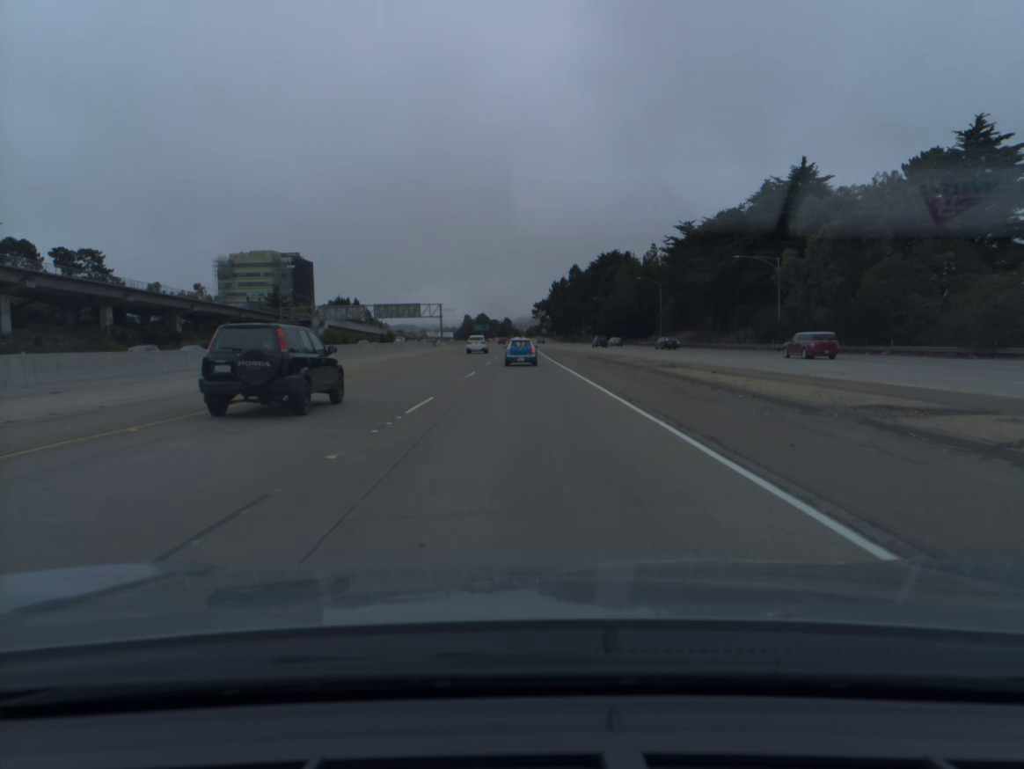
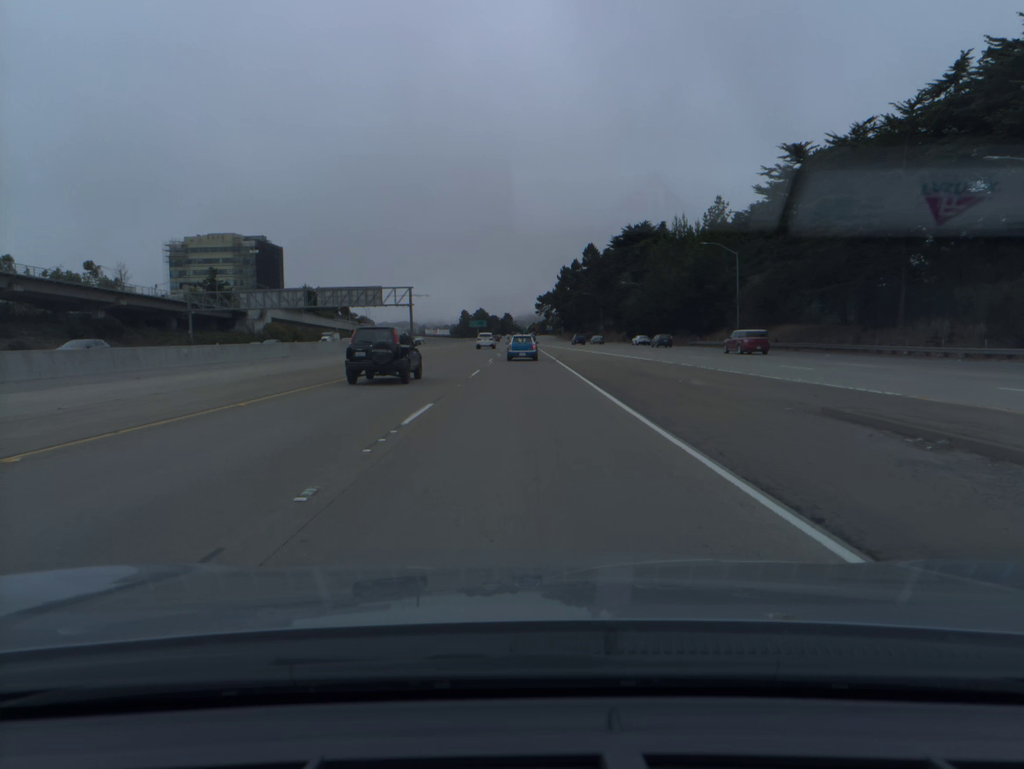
(-0.1, +46.3) m; 0°
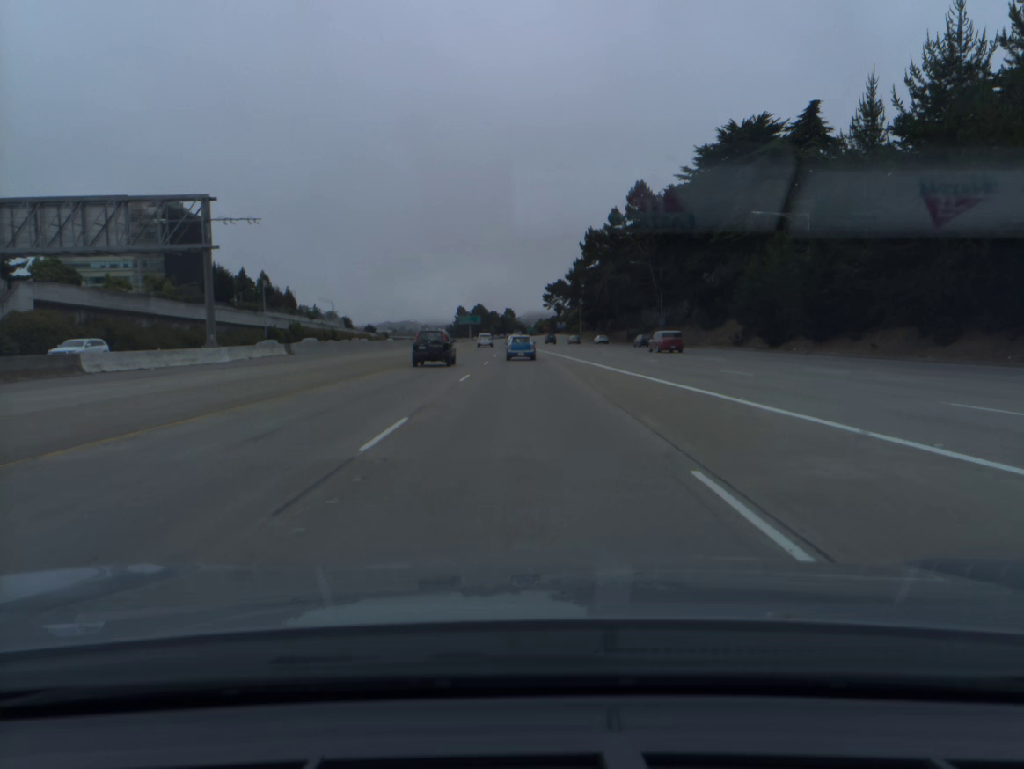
(0.0, +77.9) m; 0°
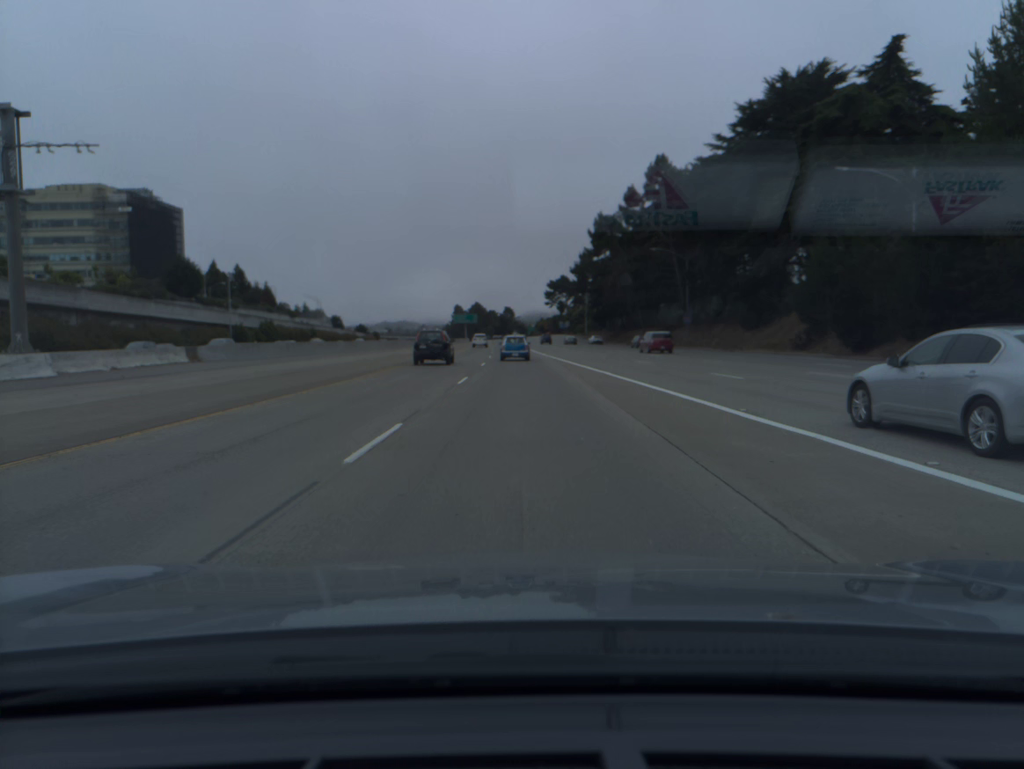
(0.0, +15.5) m; 0°
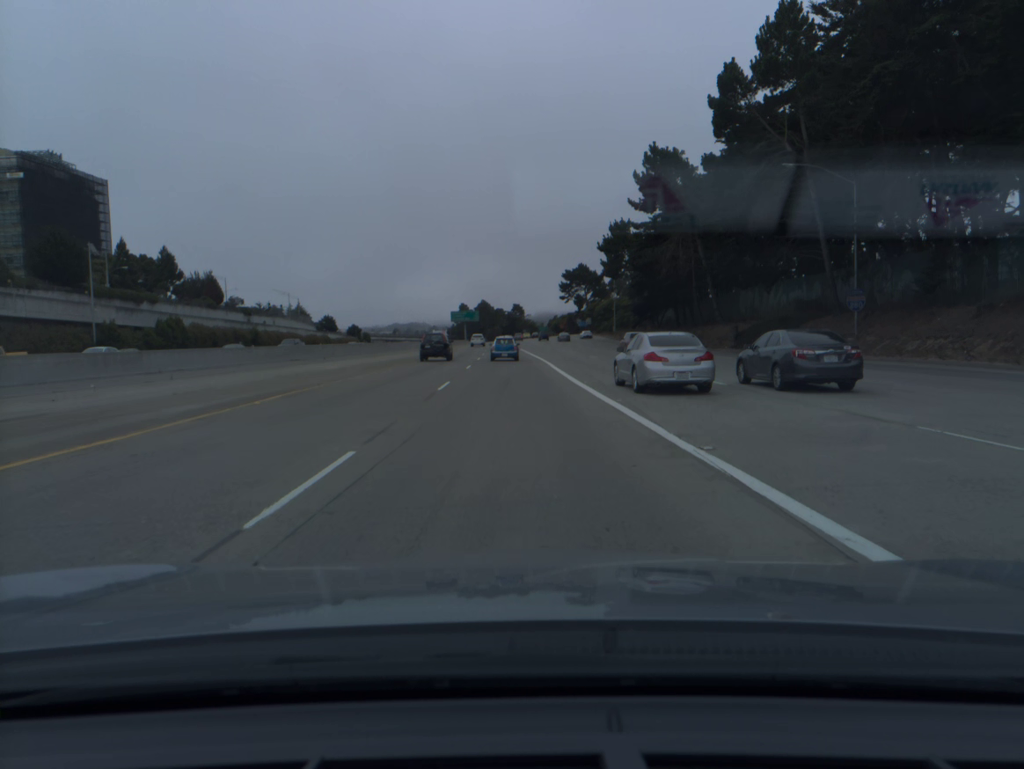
(0.0, +46.5) m; -1°
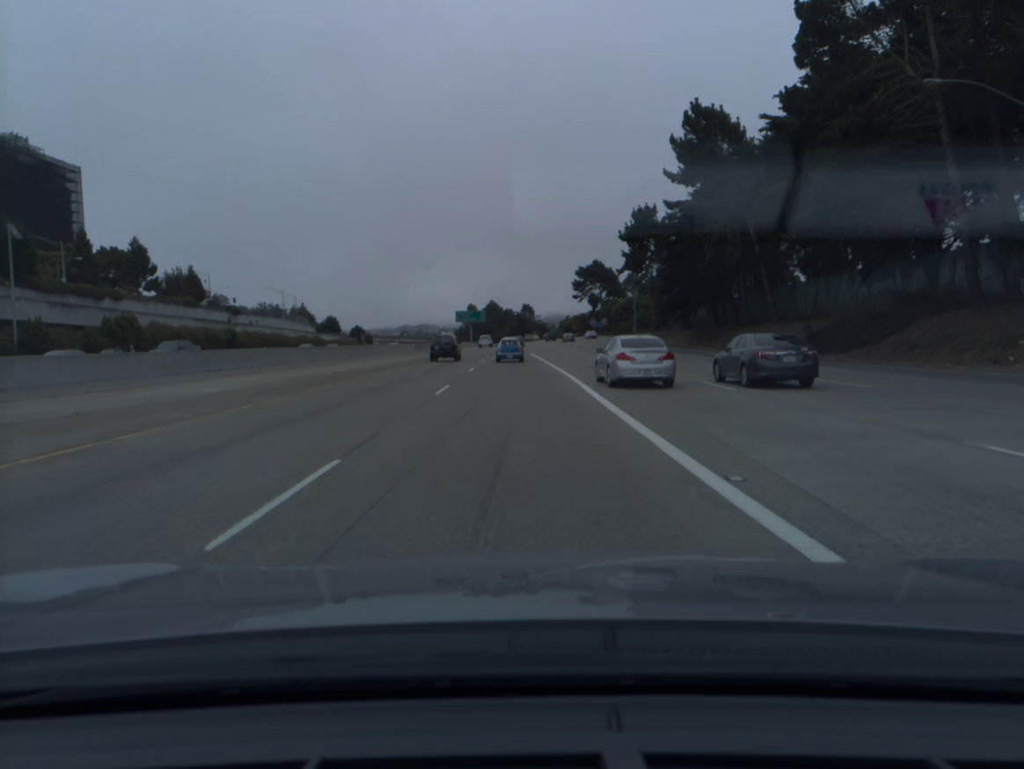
(-0.1, +15.5) m; -1°
